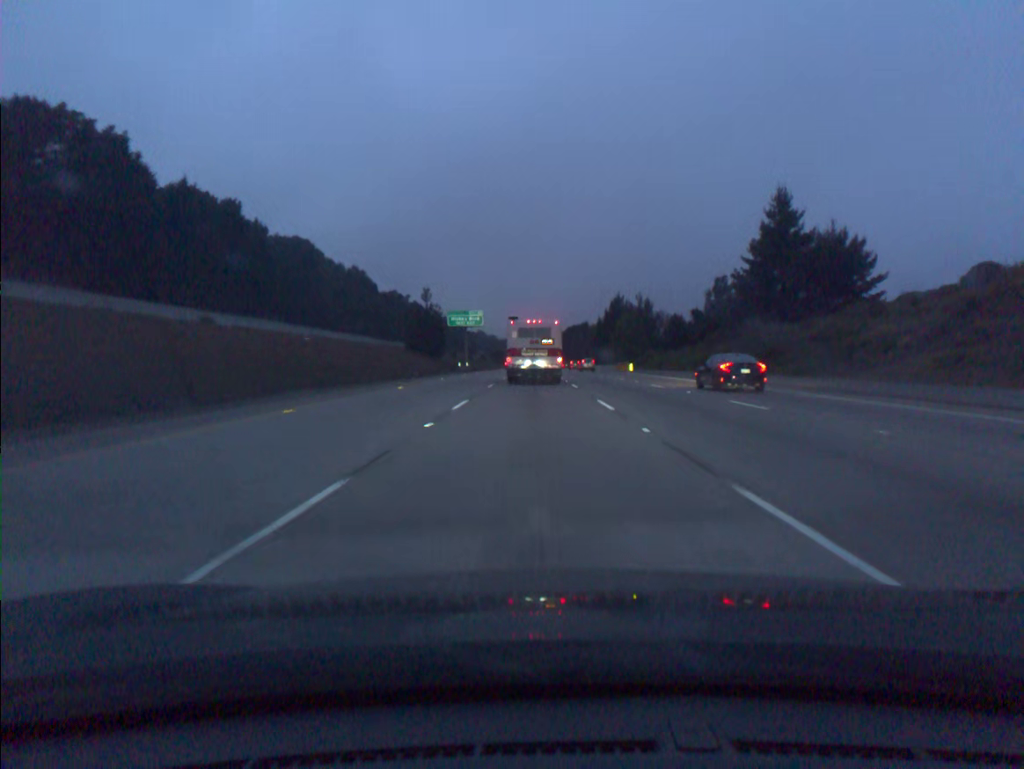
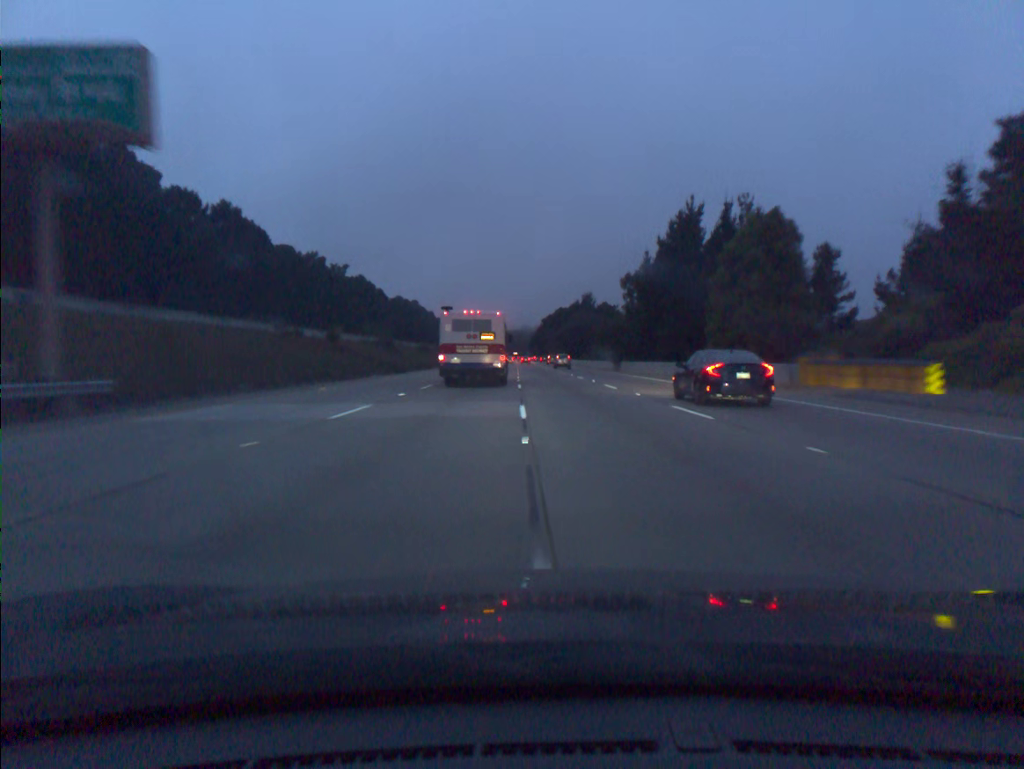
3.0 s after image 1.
(+0.8, +90.7) m; +1°
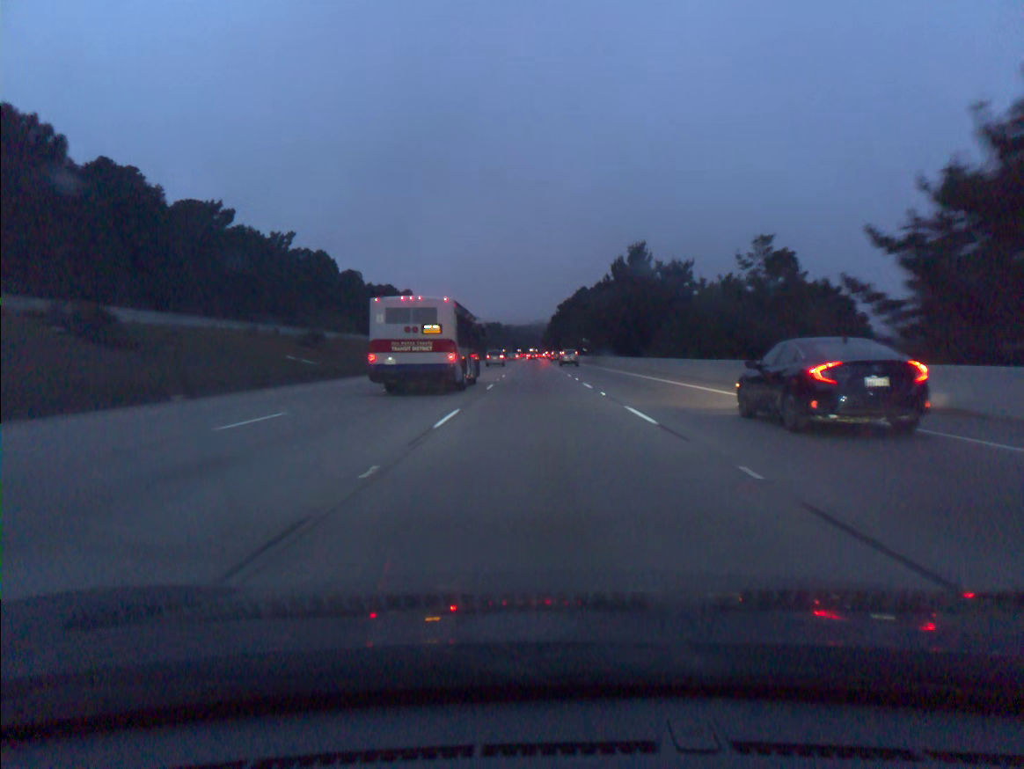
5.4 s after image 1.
(-0.5, +75.1) m; -1°
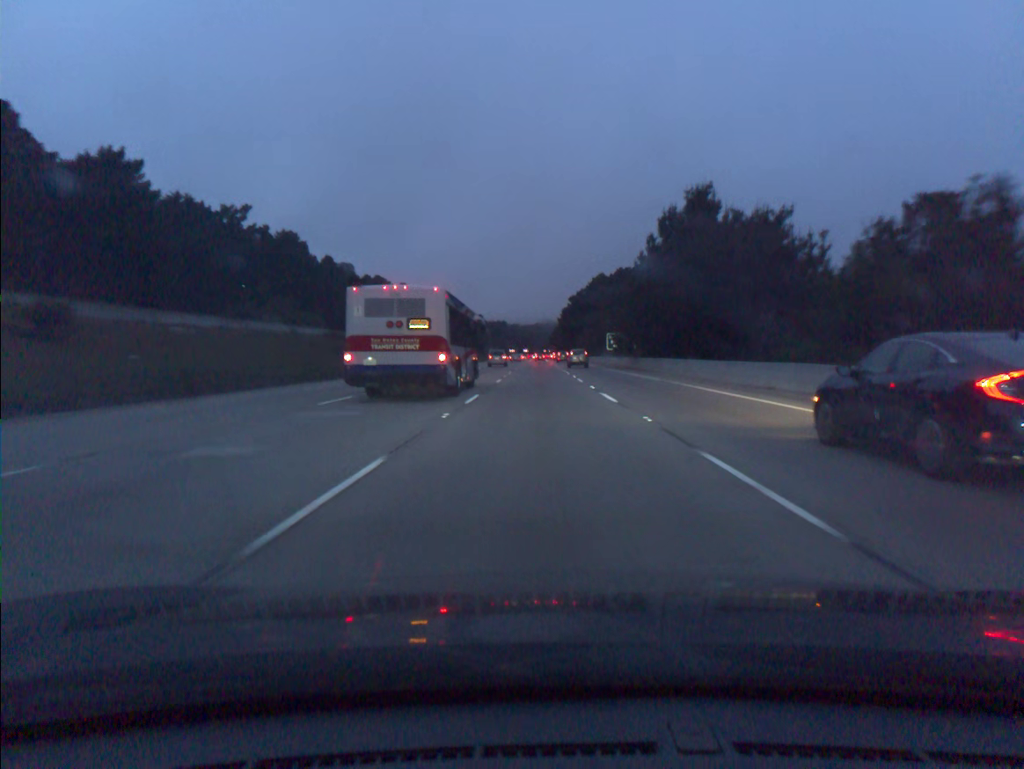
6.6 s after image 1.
(-0.3, +37.4) m; -1°
